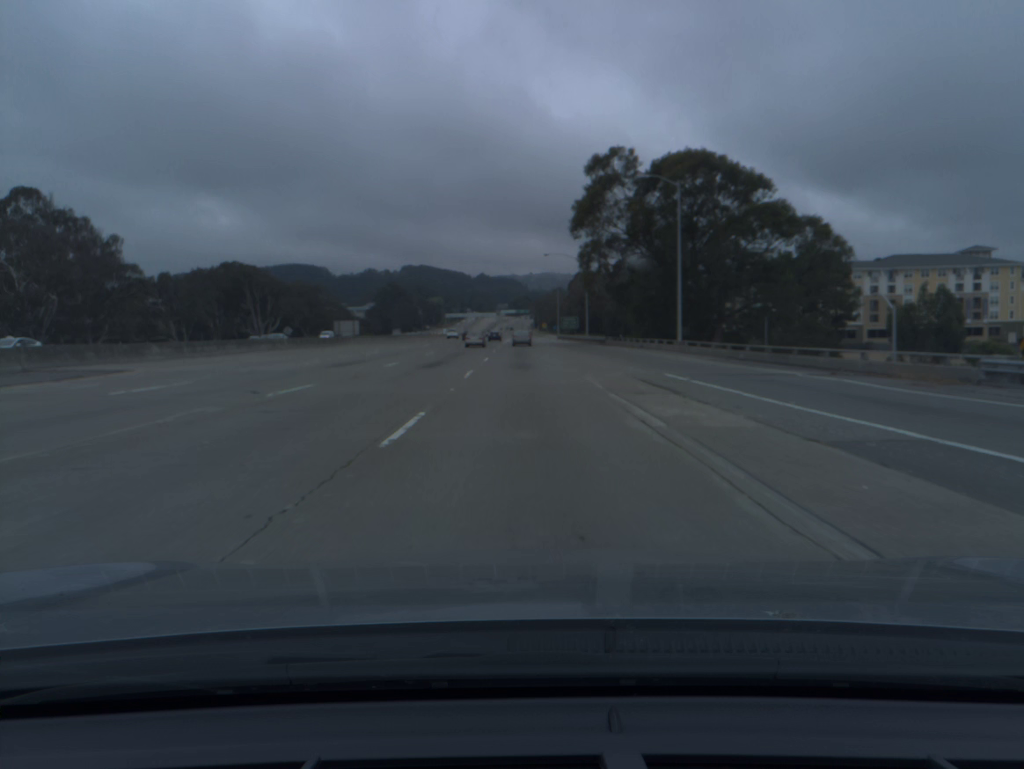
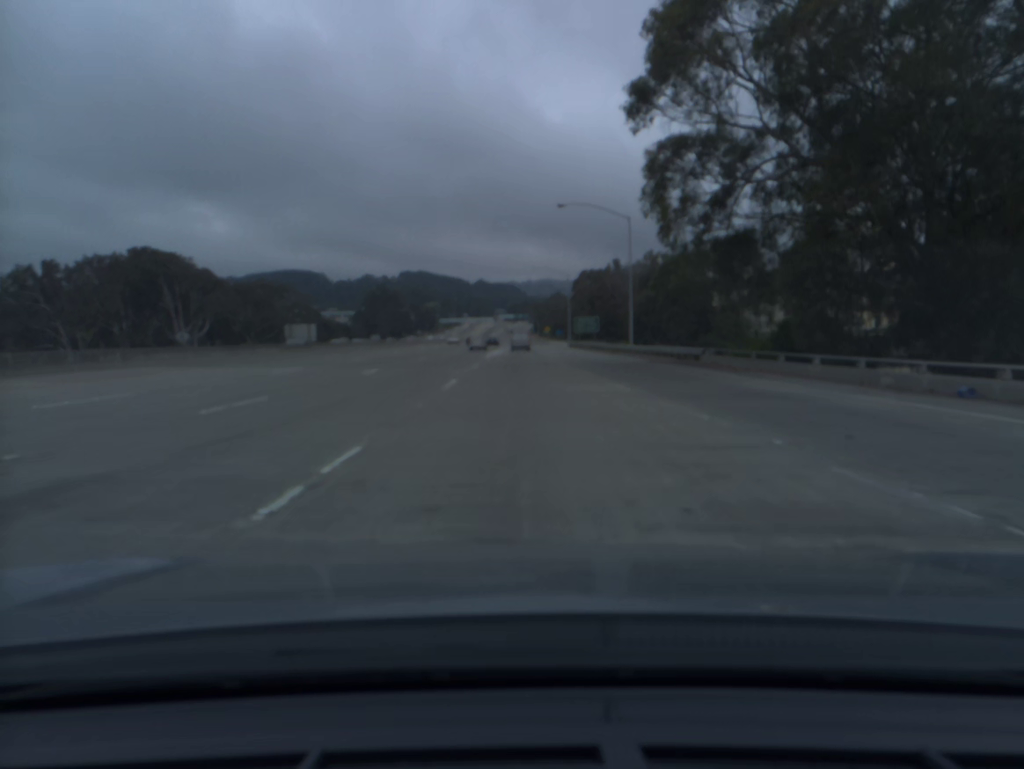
(+0.1, +47.3) m; 0°
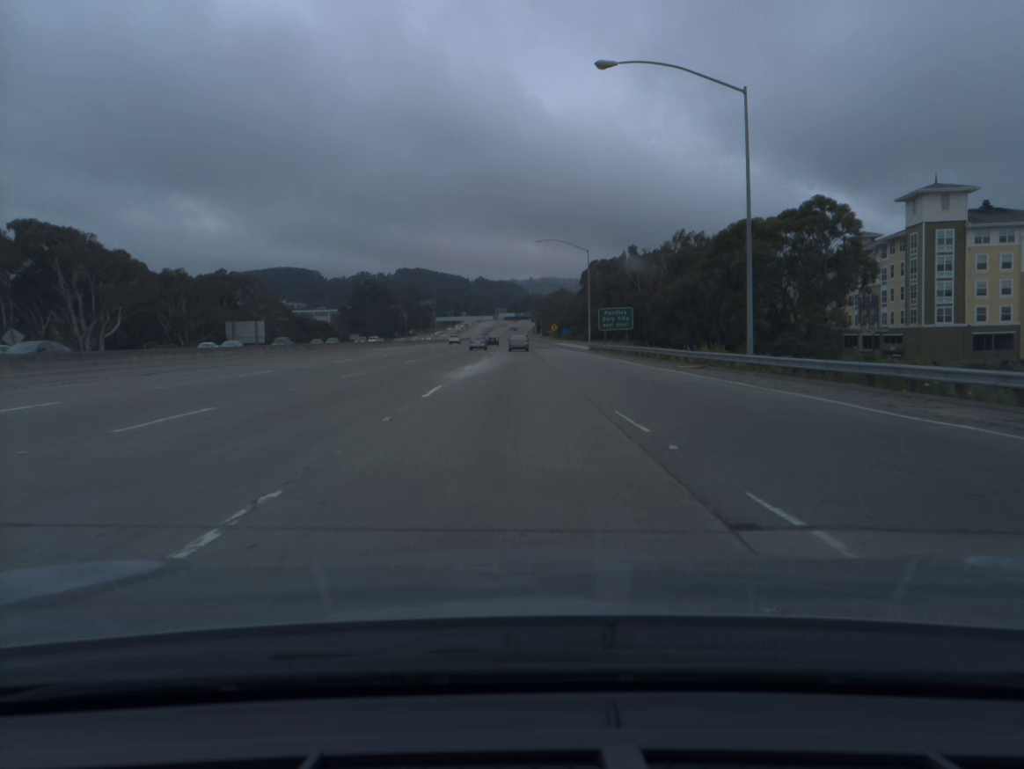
(0.0, +31.6) m; 0°
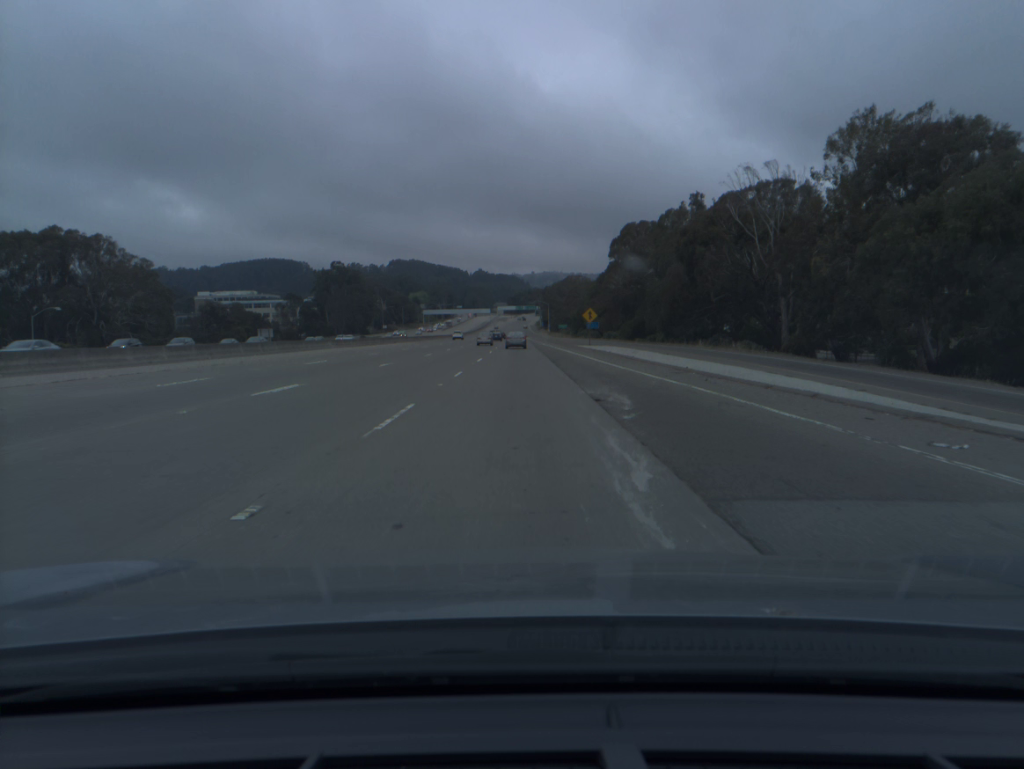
(-0.5, +79.6) m; 0°
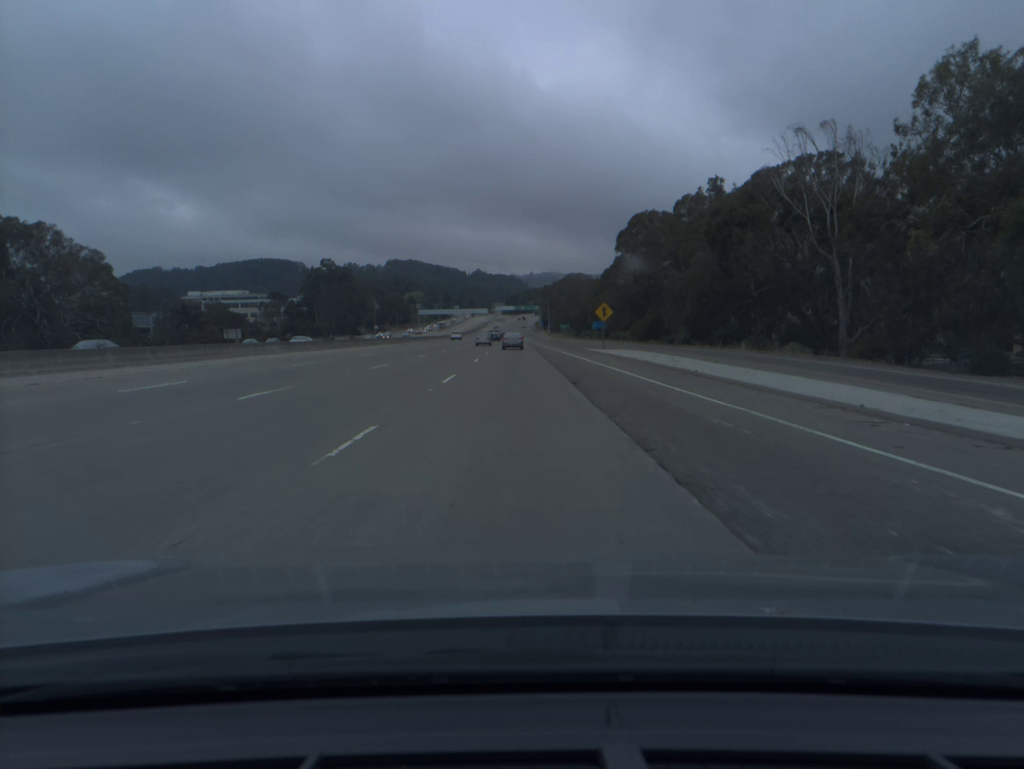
(0.0, +16.0) m; 0°
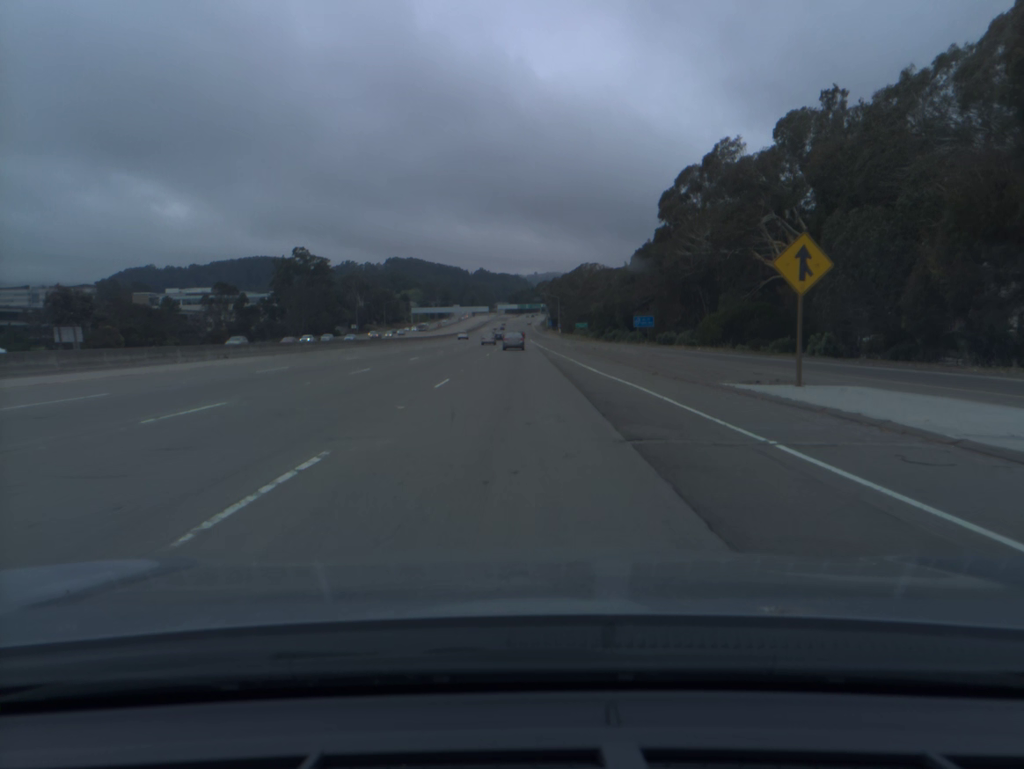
(-0.1, +48.3) m; 0°
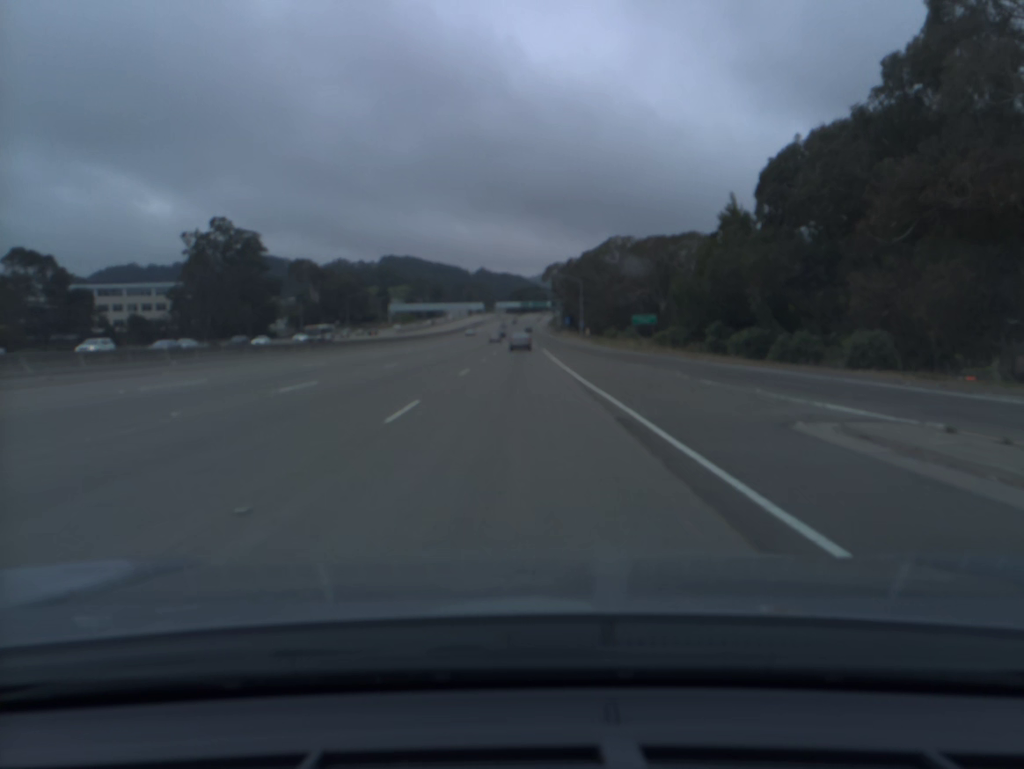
(0.0, +81.2) m; 0°
